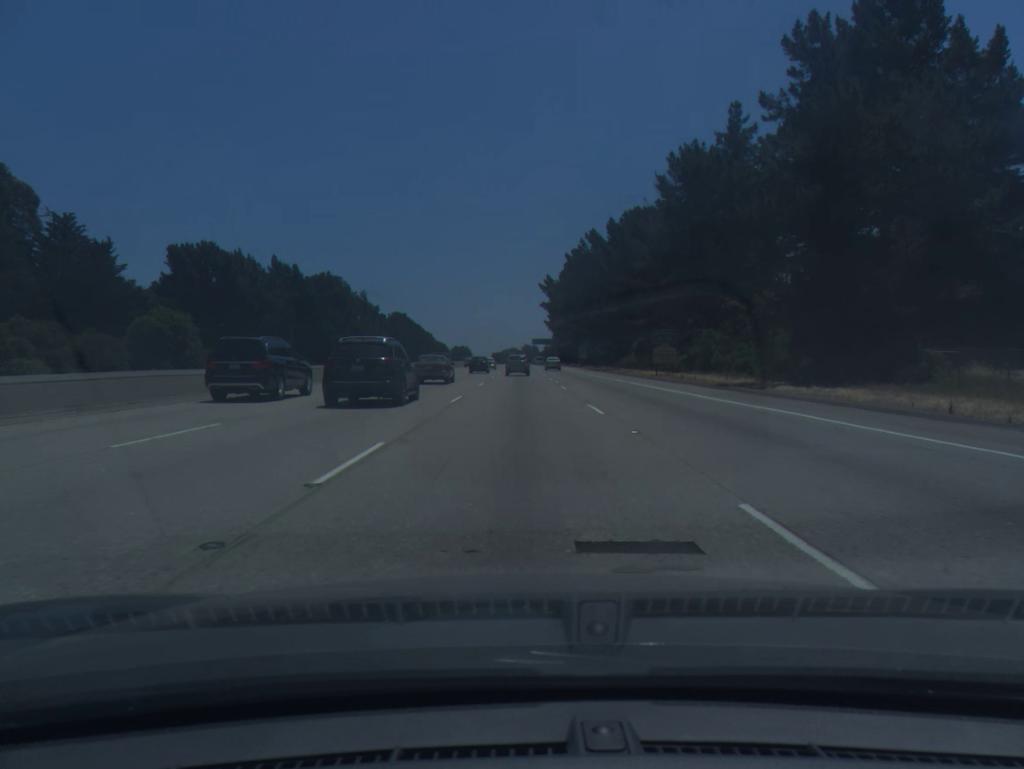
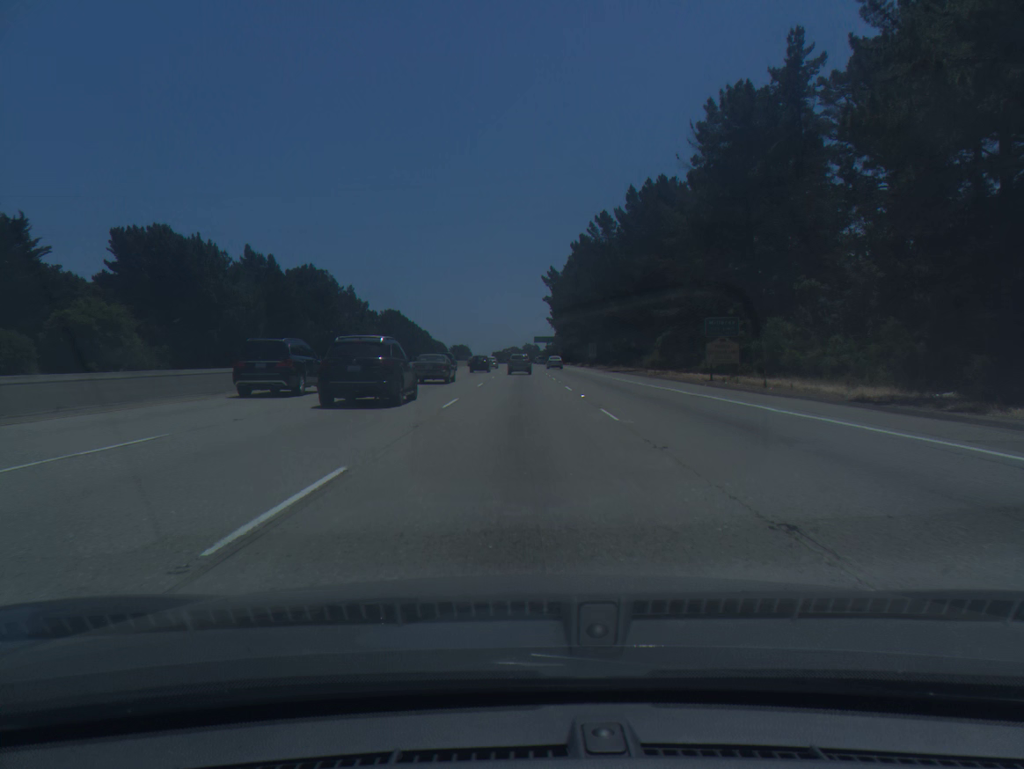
(0.0, +17.1) m; 0°
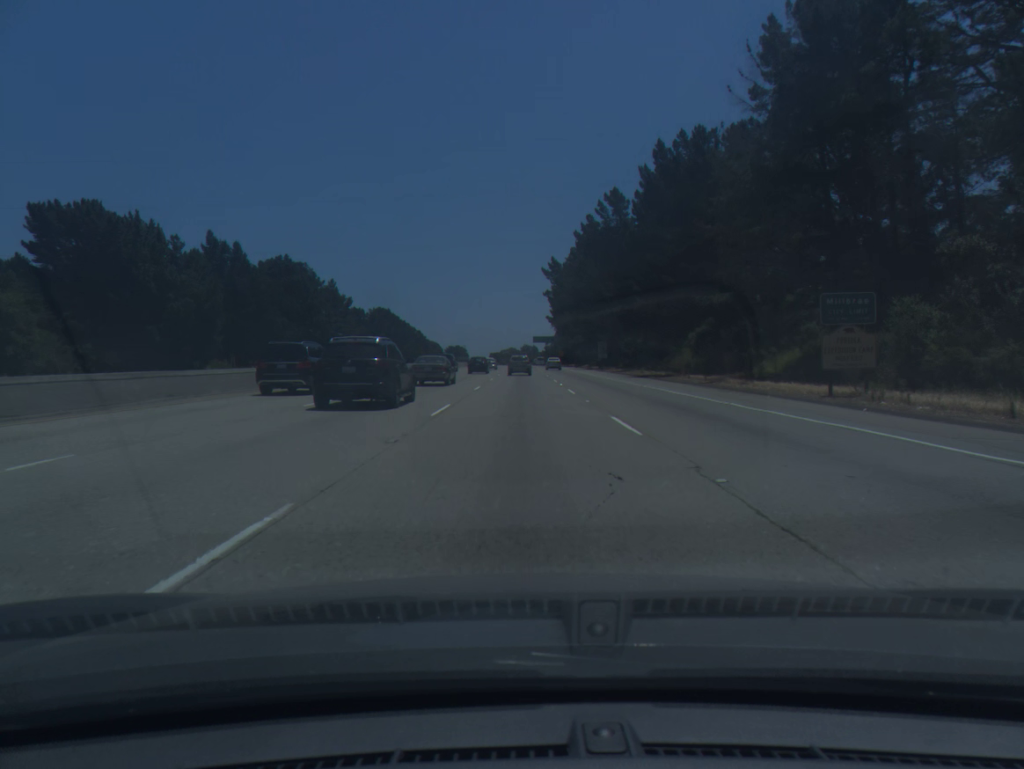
(0.0, +17.1) m; 0°
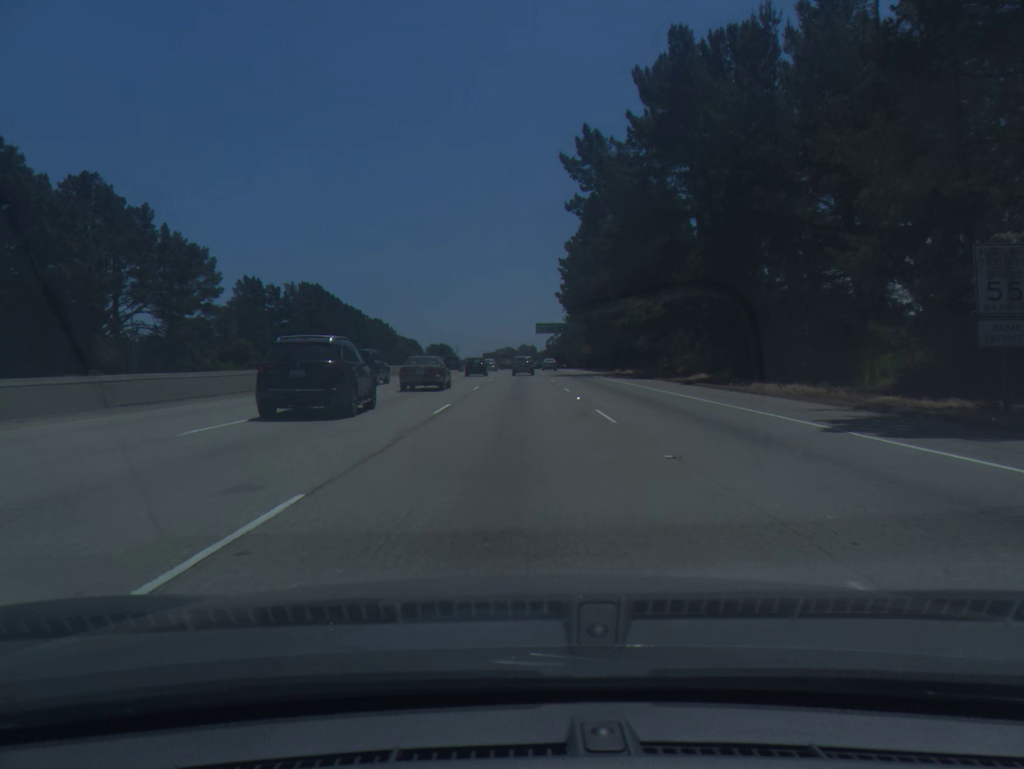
(+0.5, +86.4) m; 0°
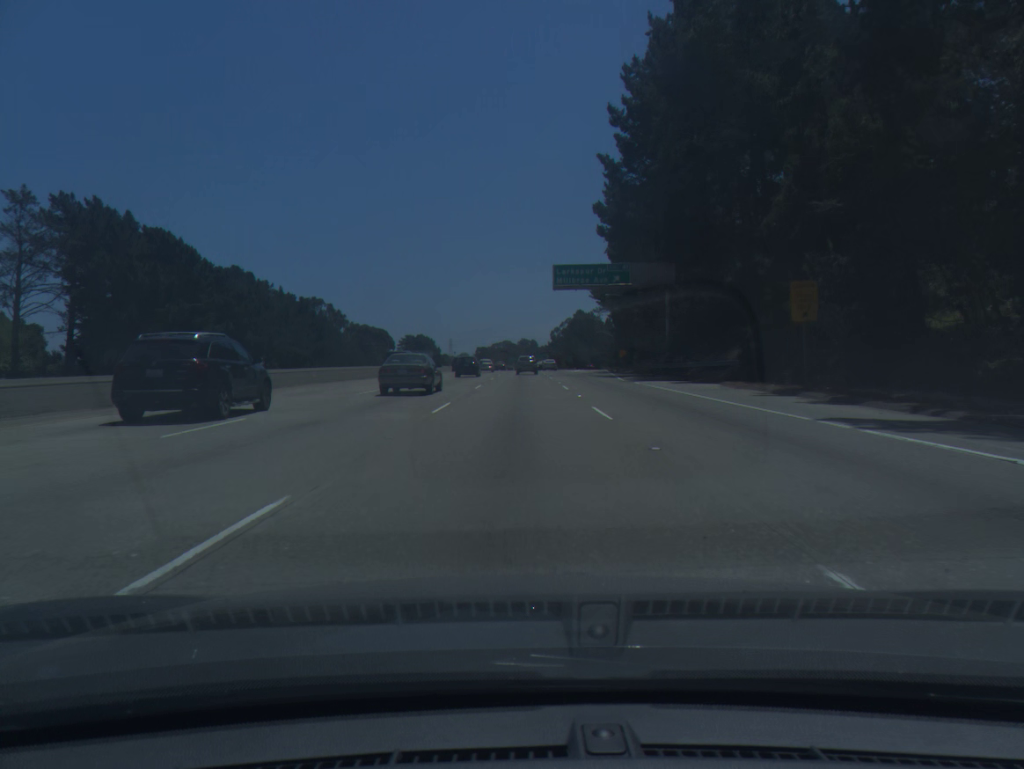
(+0.3, +87.8) m; 0°
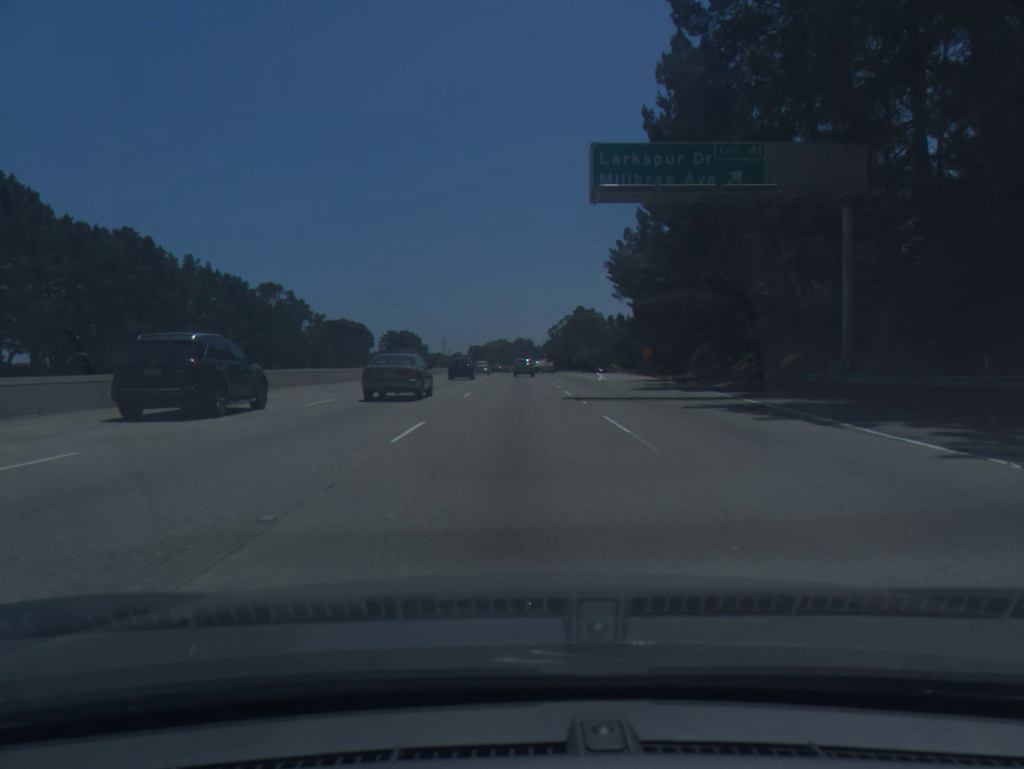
(0.0, +35.4) m; 0°
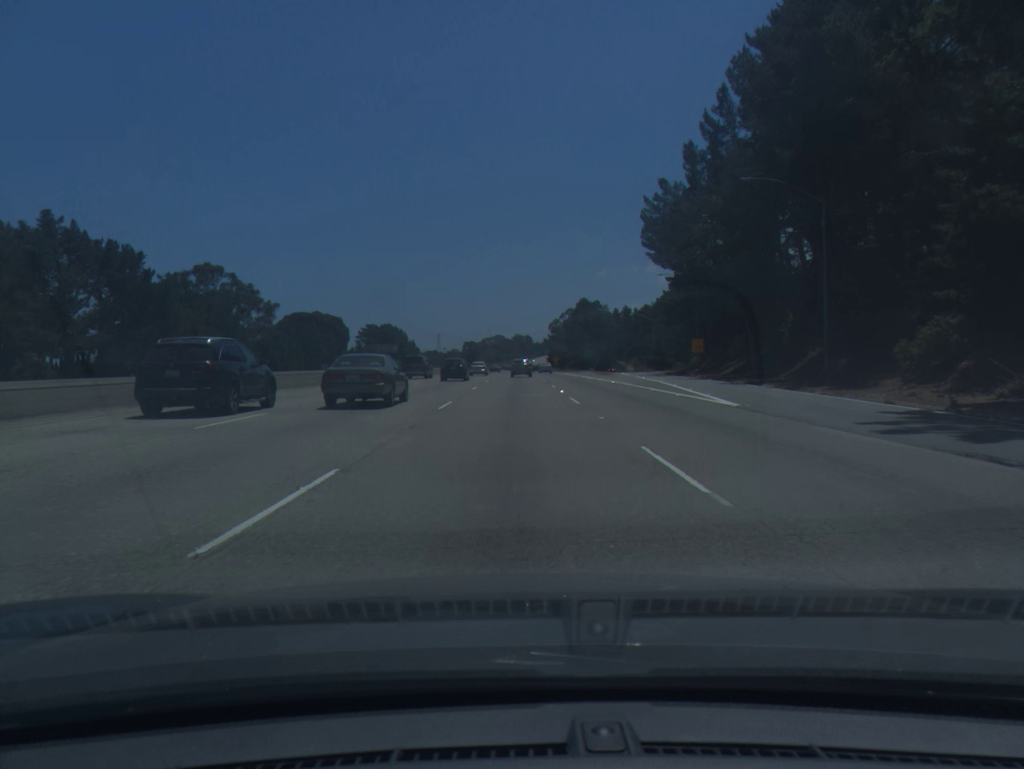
(+0.1, +35.6) m; 0°
